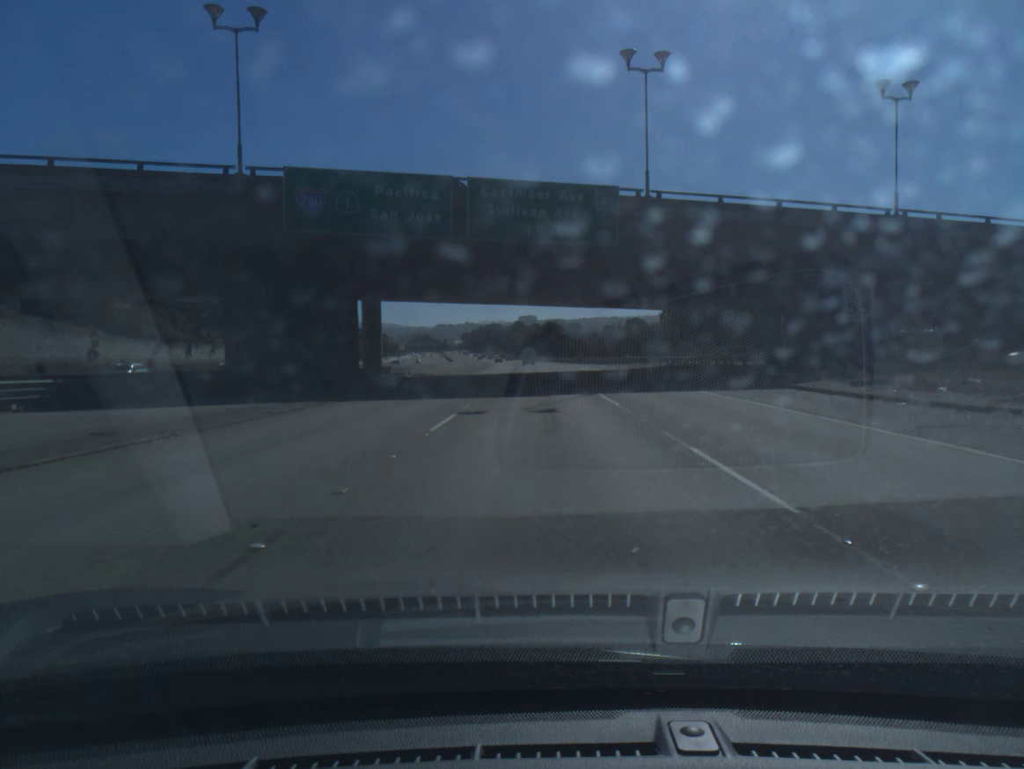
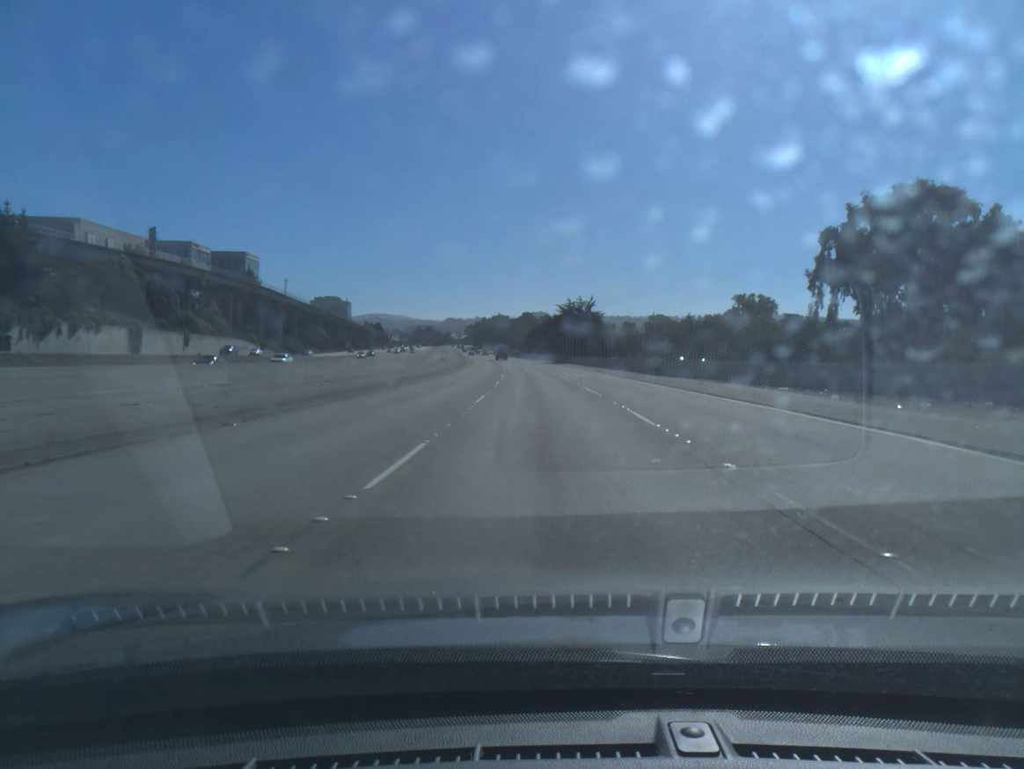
(-0.4, +78.2) m; -1°
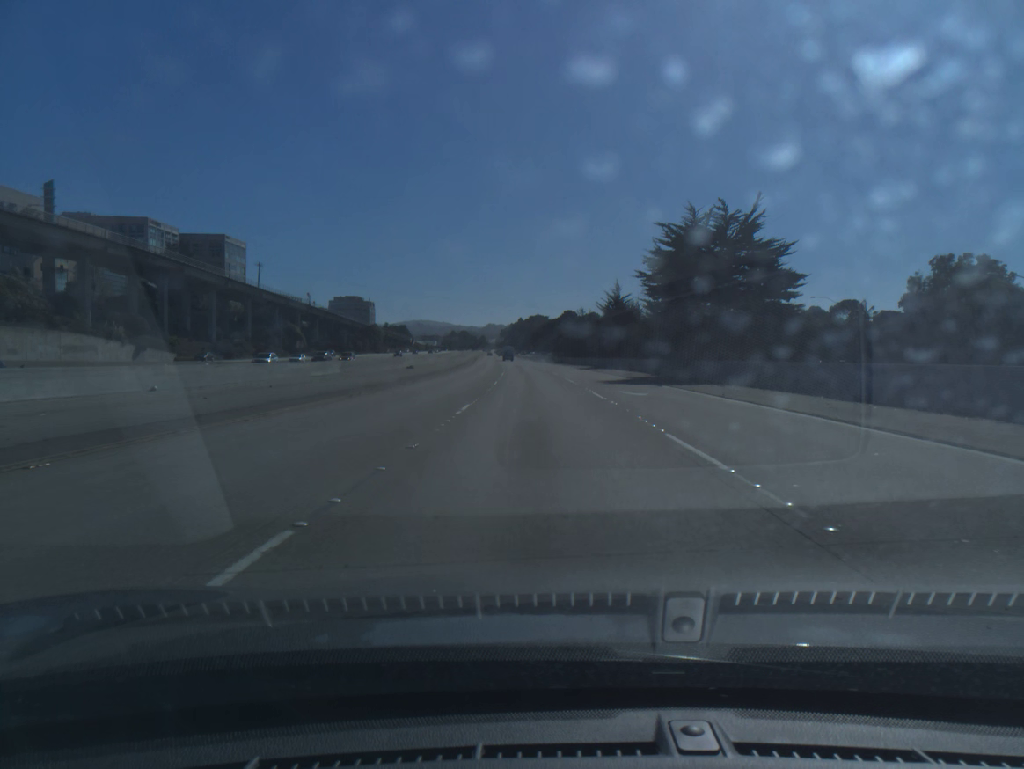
(-1.7, +78.1) m; -3°
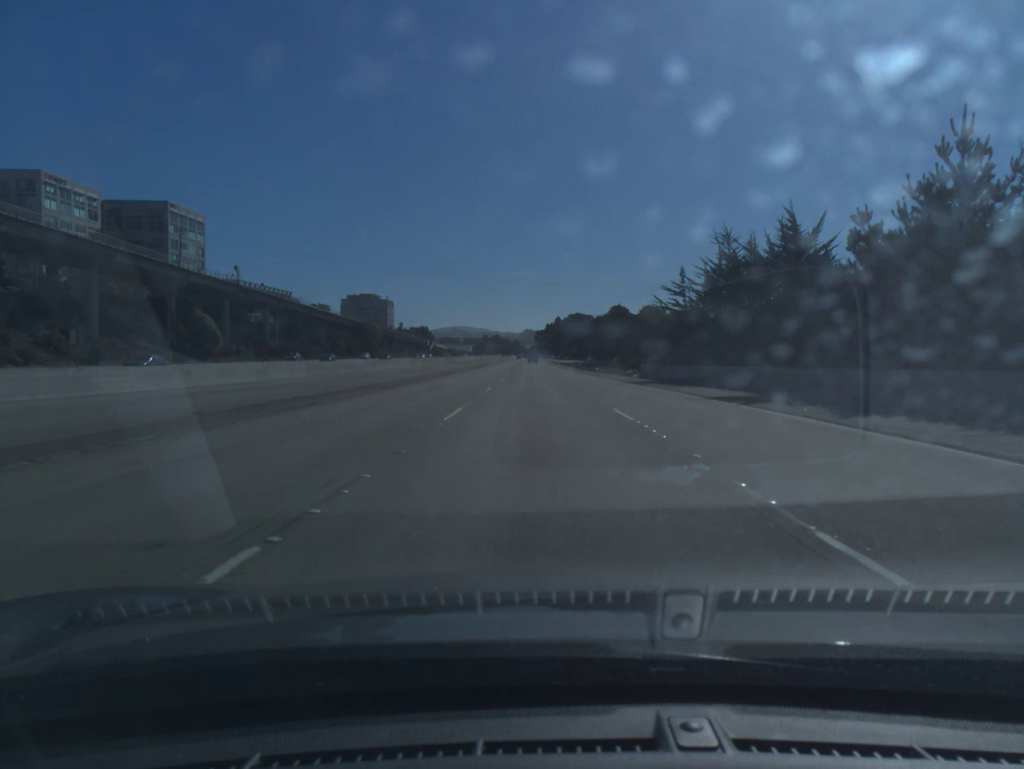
(-1.9, +80.4) m; -3°
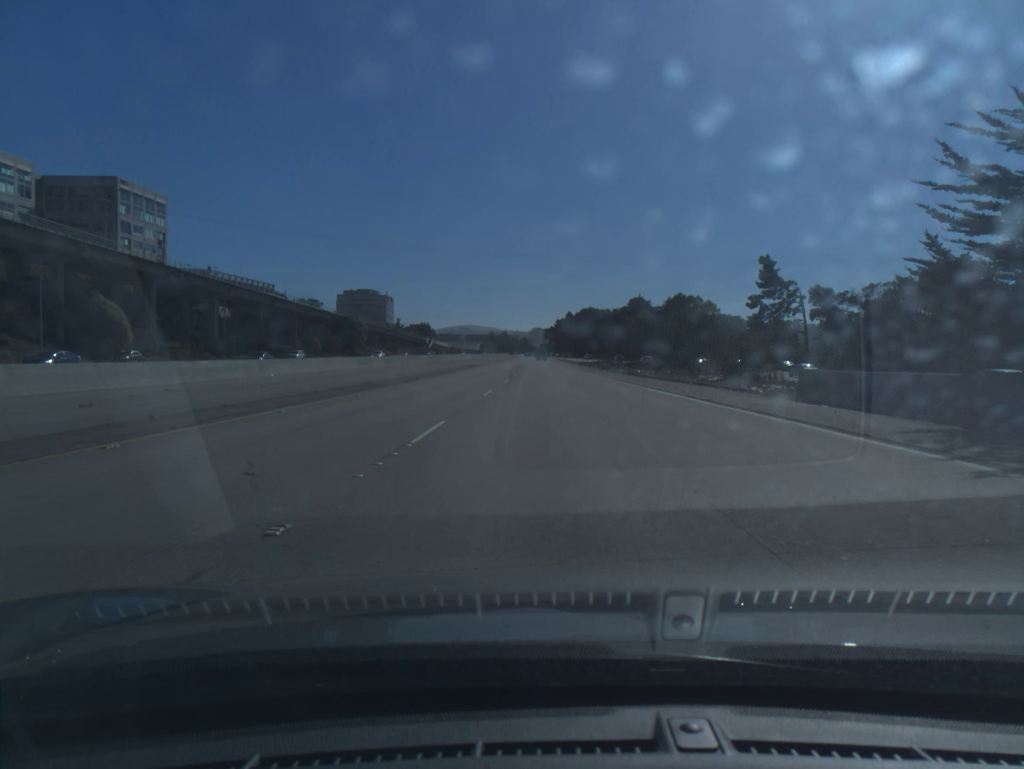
(-0.2, +33.4) m; -1°
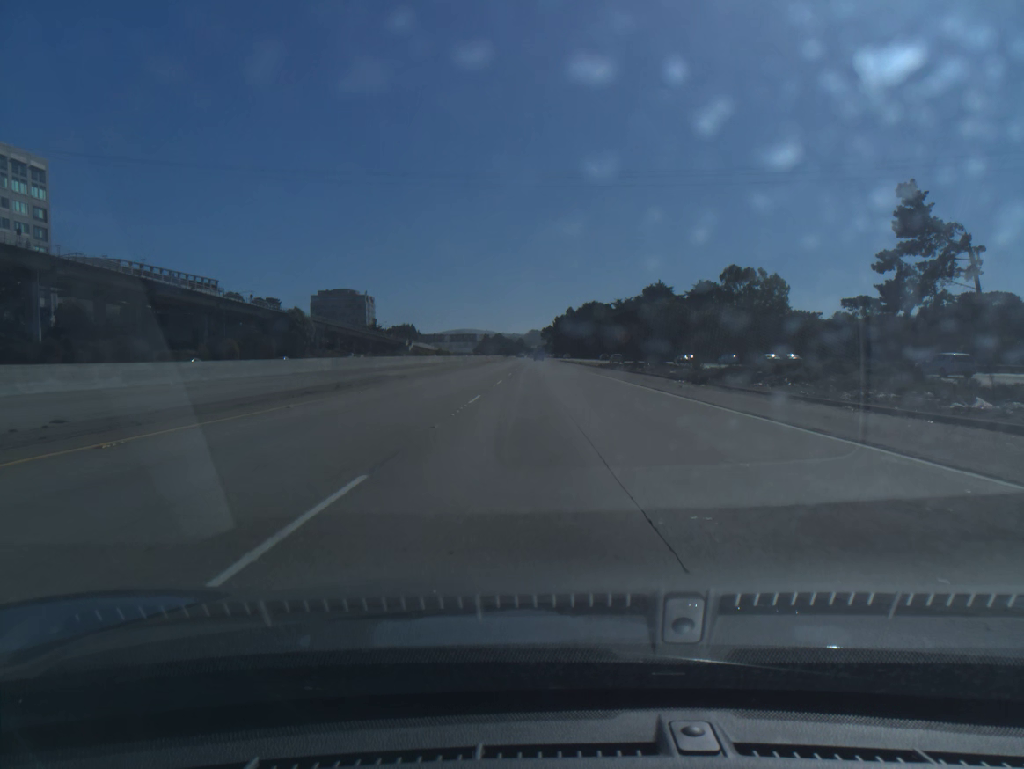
(0.0, +51.2) m; 0°
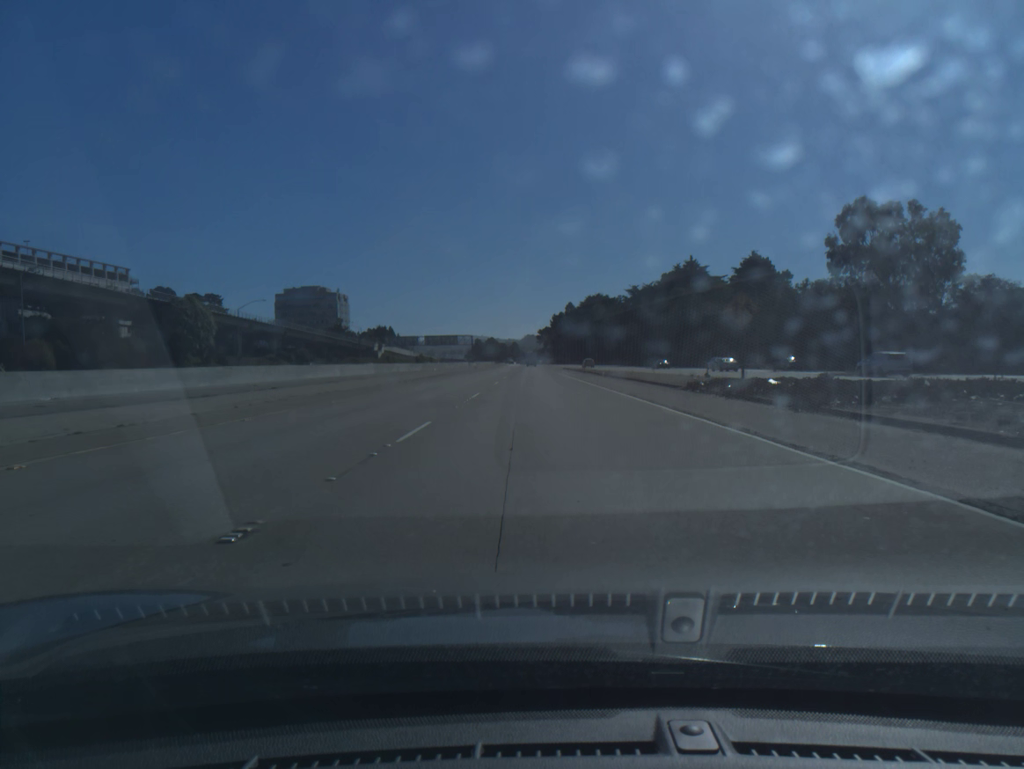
(+0.2, +51.6) m; 0°
